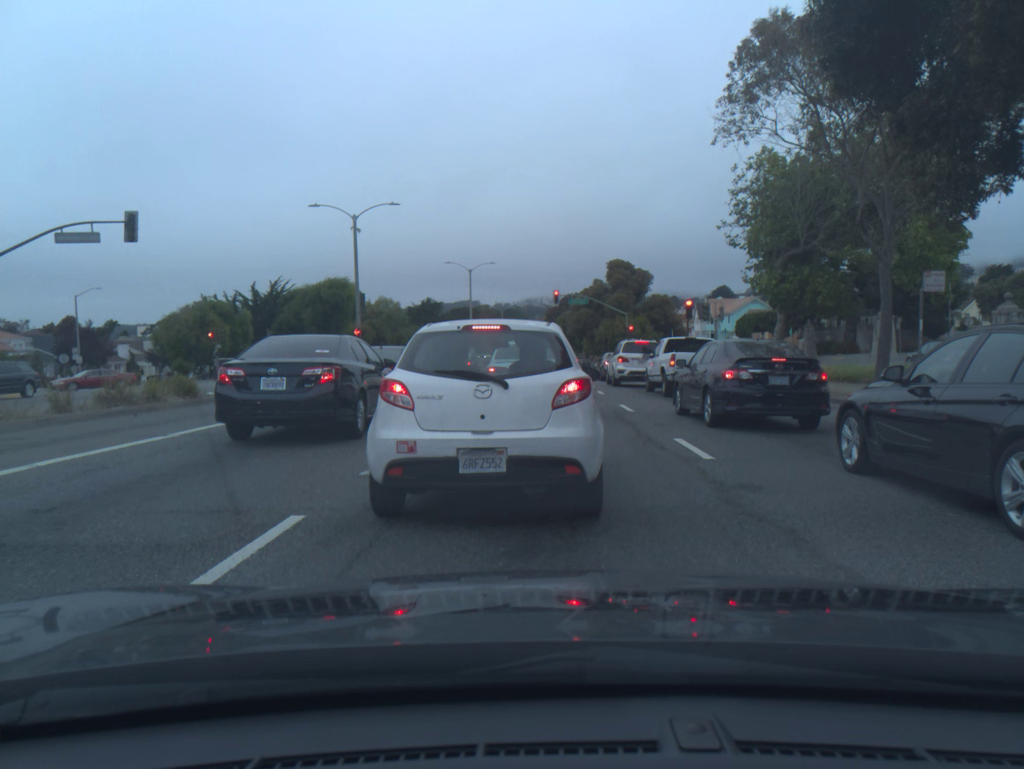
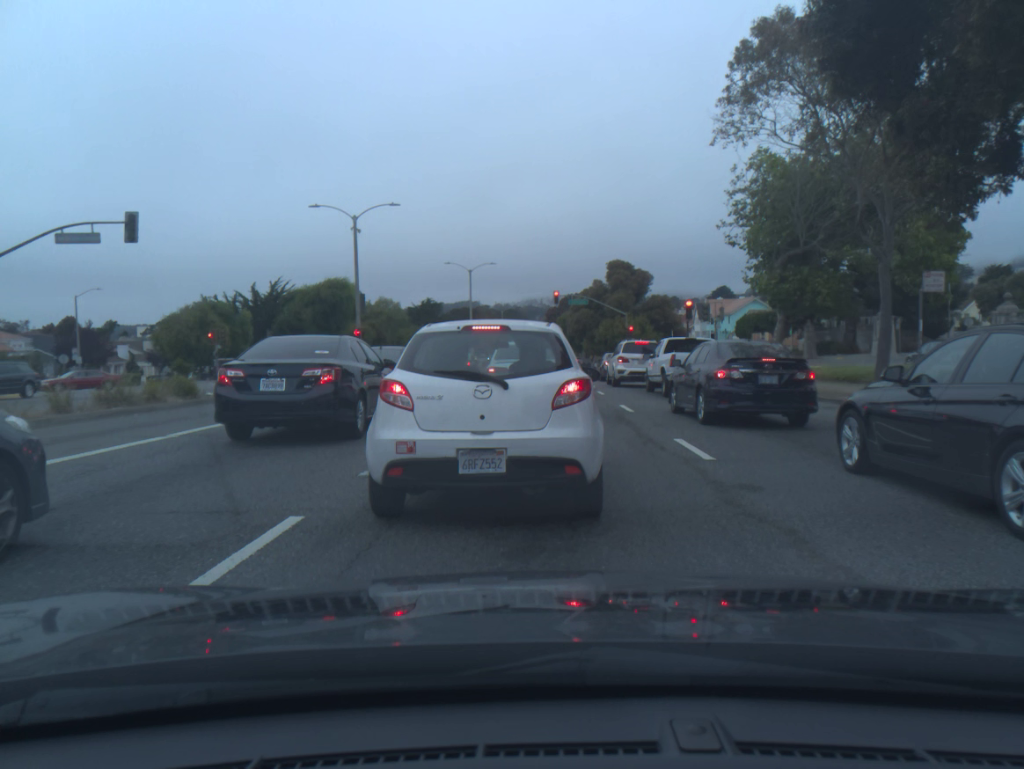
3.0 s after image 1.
(0.0, 0.0) m; 0°
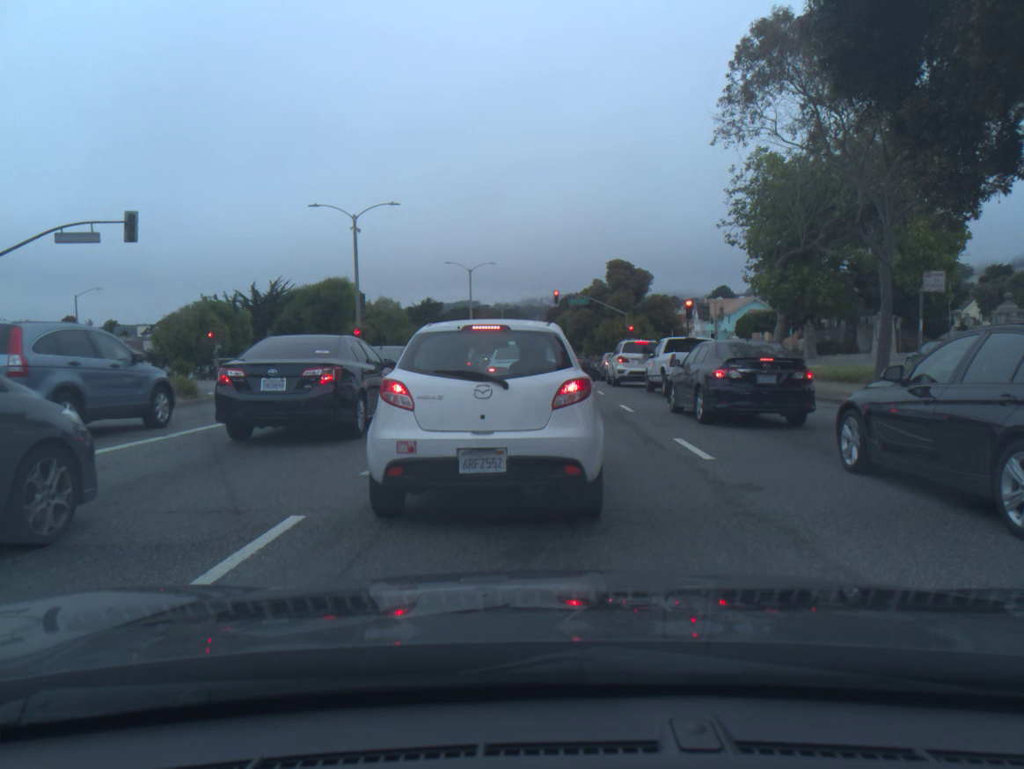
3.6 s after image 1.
(0.0, 0.0) m; 0°
